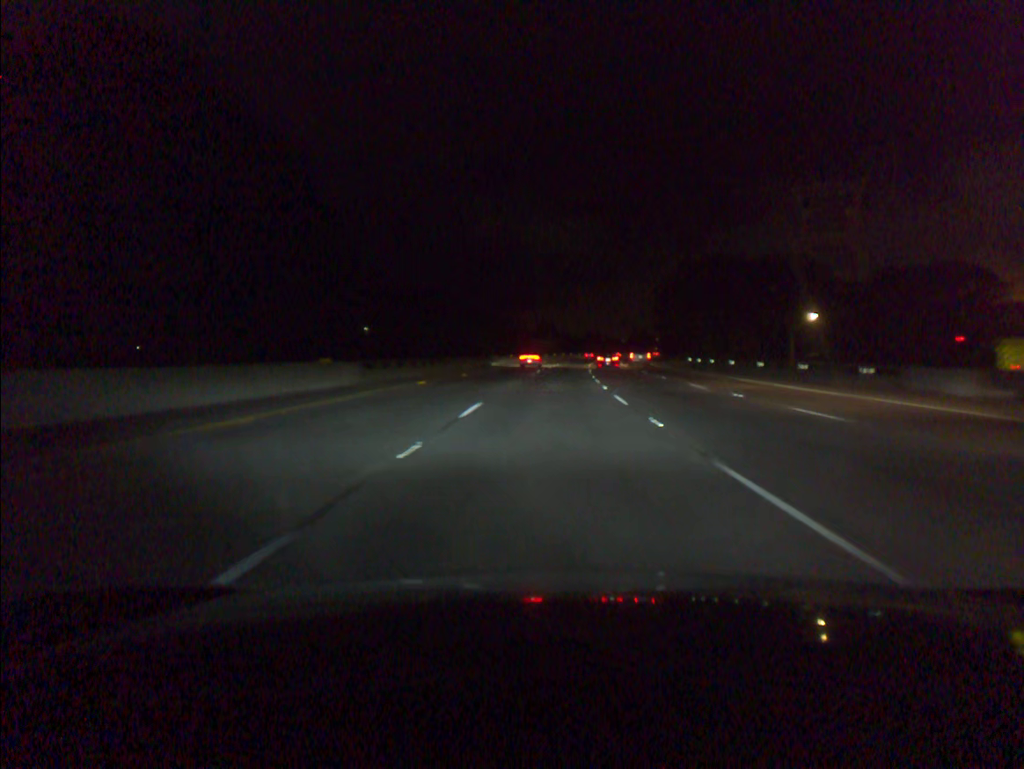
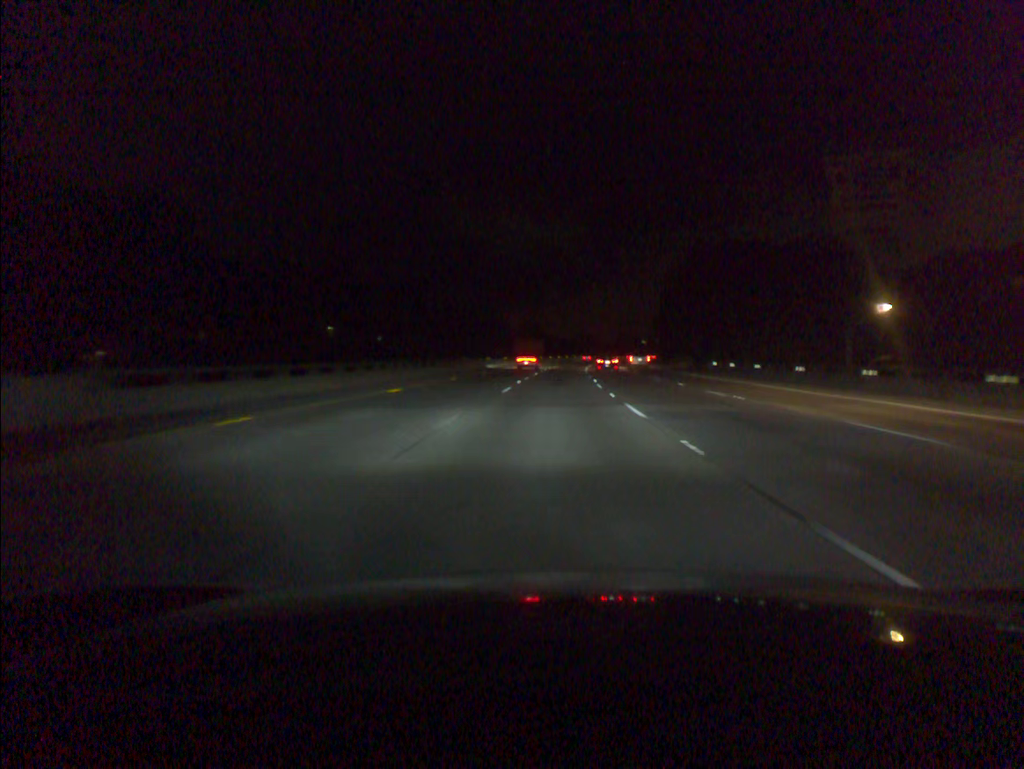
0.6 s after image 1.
(+0.2, +18.2) m; +1°
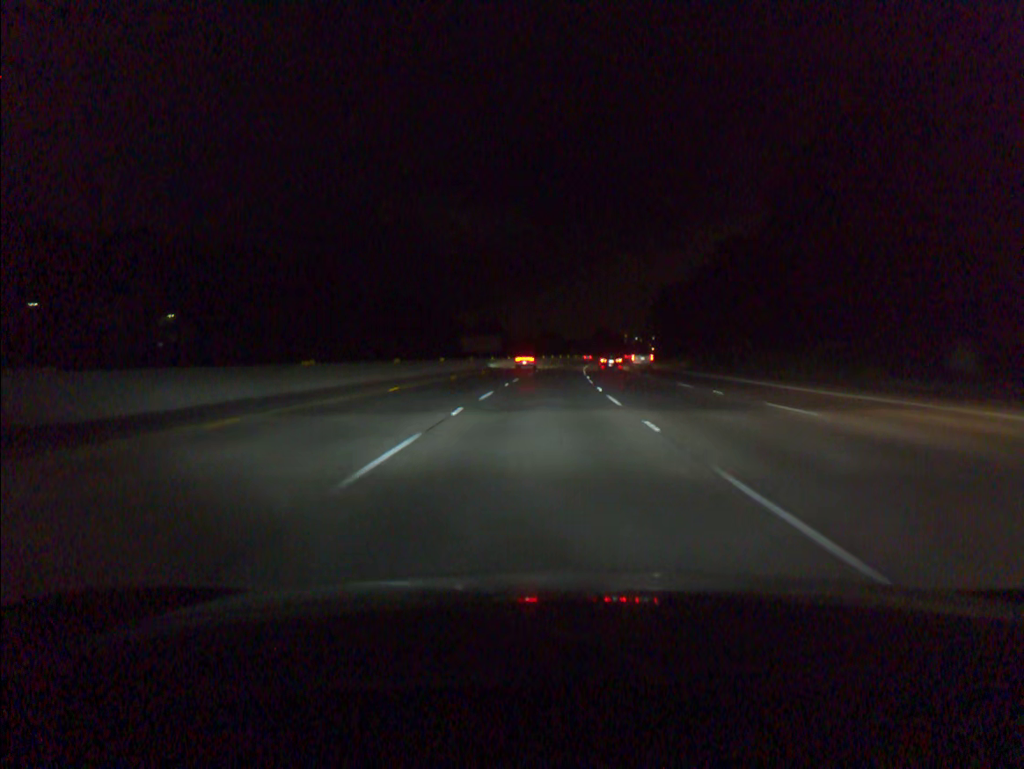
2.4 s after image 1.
(+1.4, +54.4) m; +3°
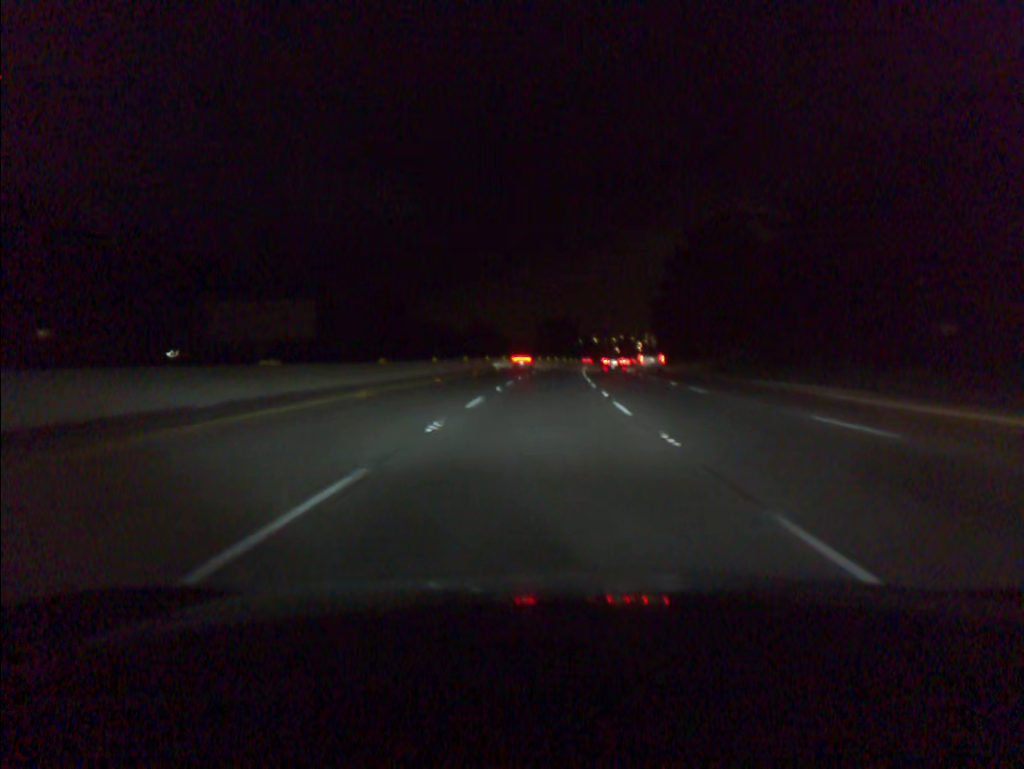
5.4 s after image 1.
(+3.4, +91.1) m; +4°
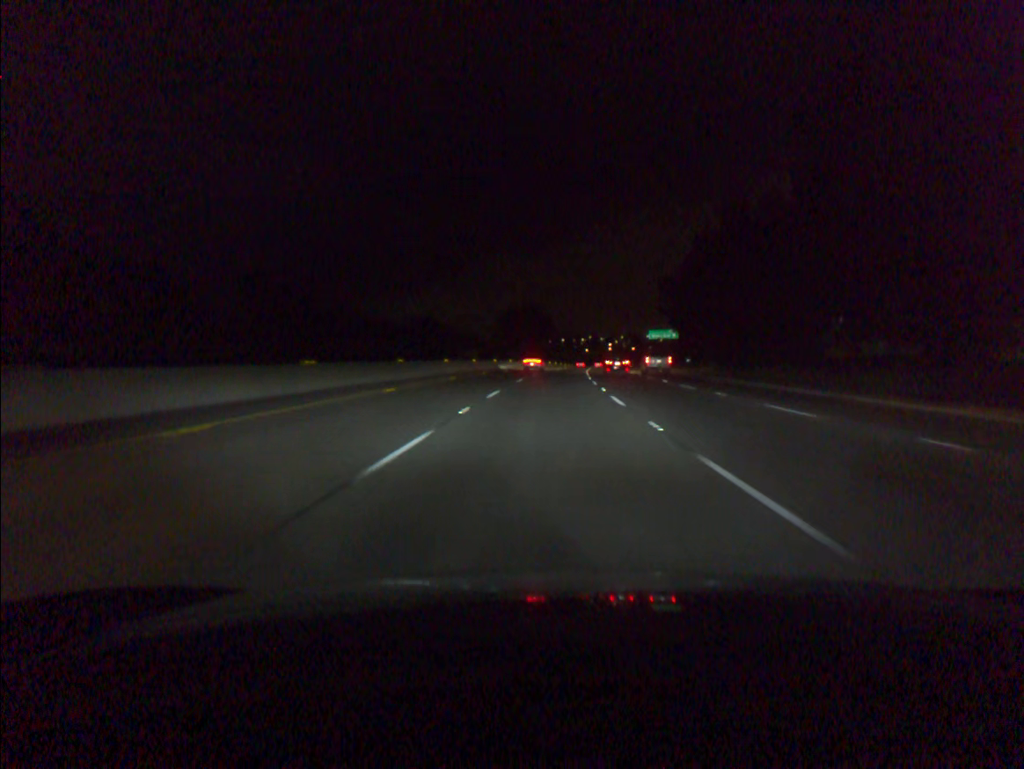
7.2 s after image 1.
(+1.1, +55.0) m; +2°
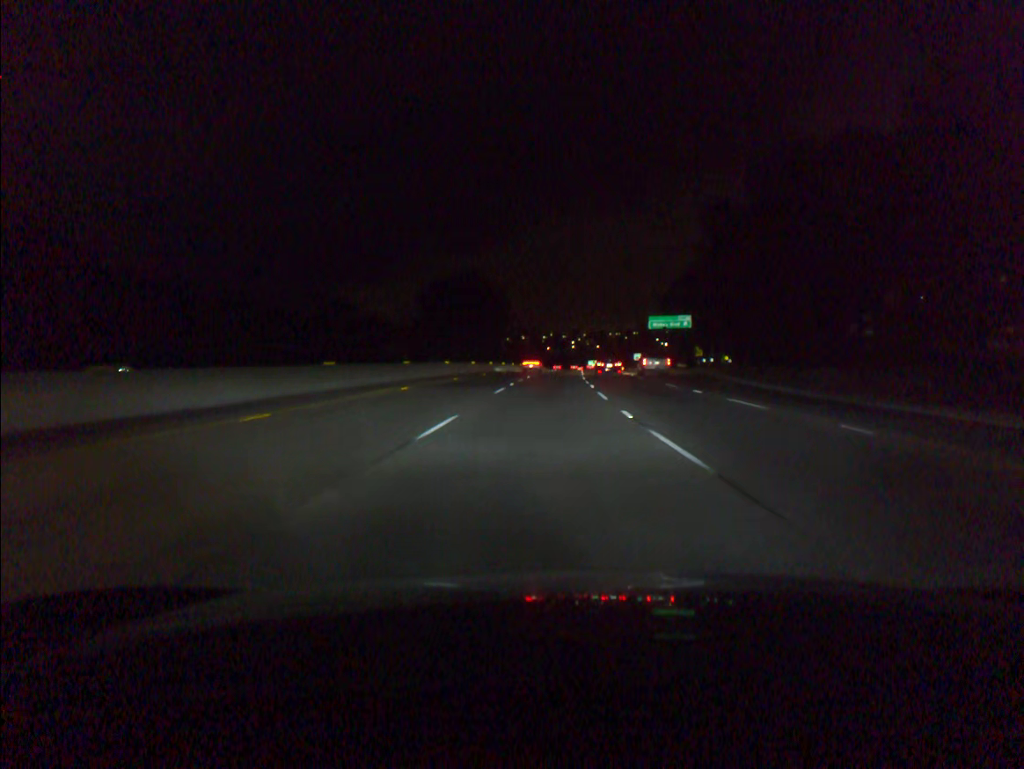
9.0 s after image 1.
(+1.5, +55.0) m; +3°
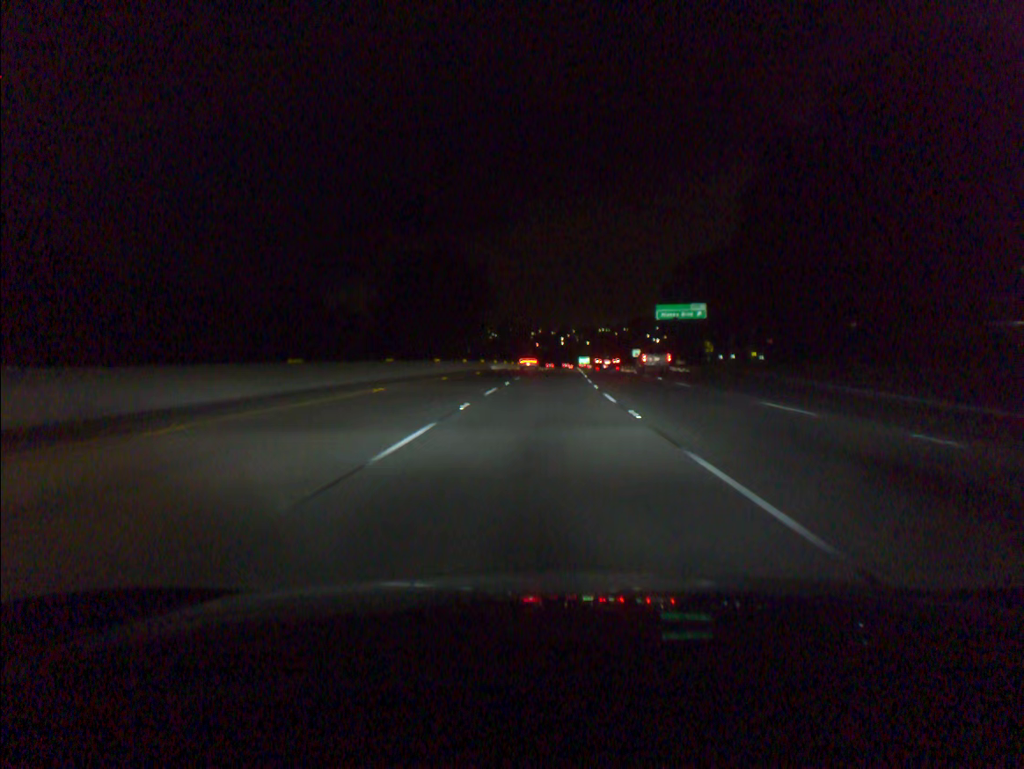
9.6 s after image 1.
(+0.1, +18.3) m; +1°
